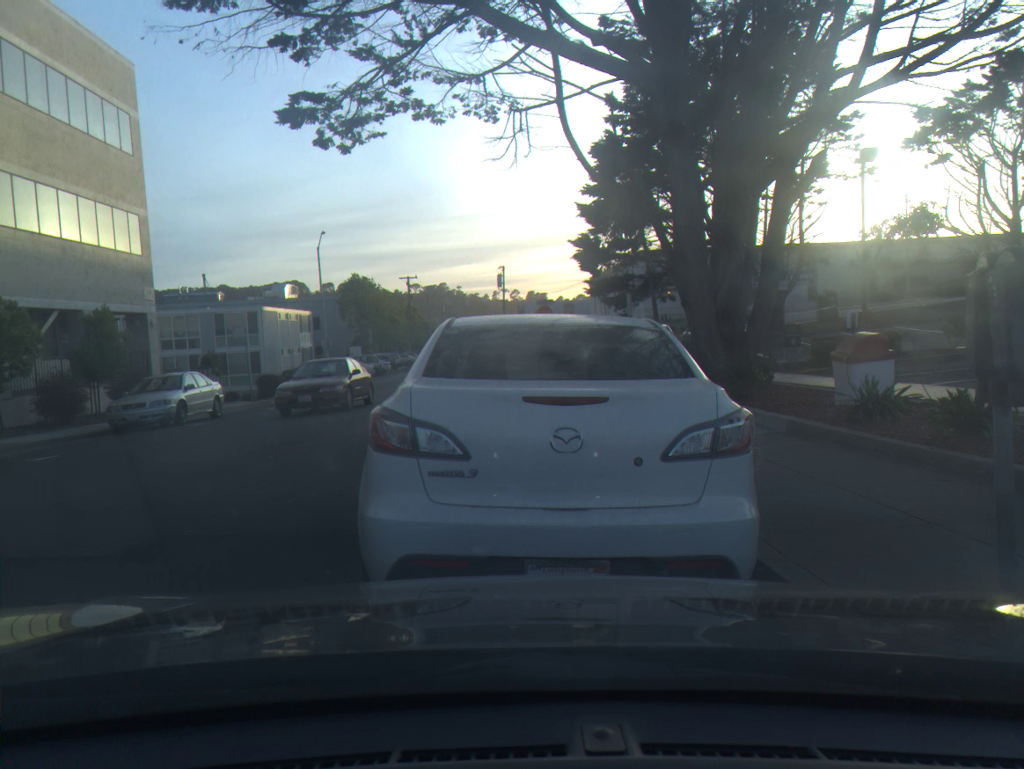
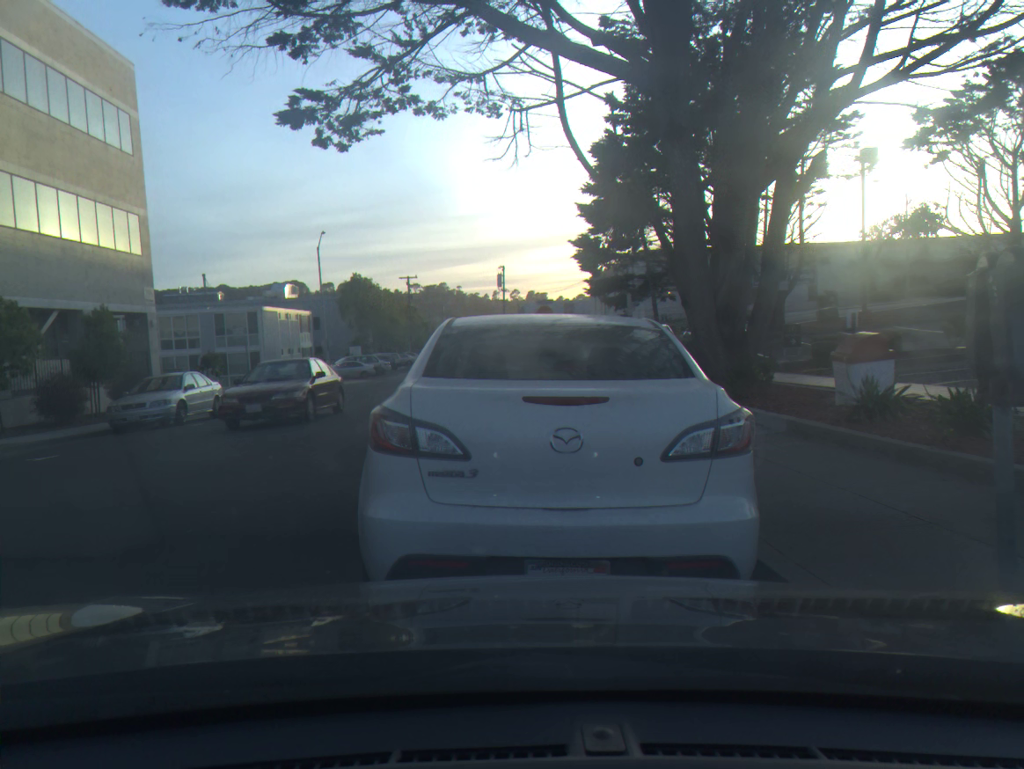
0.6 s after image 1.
(0.0, 0.0) m; 0°
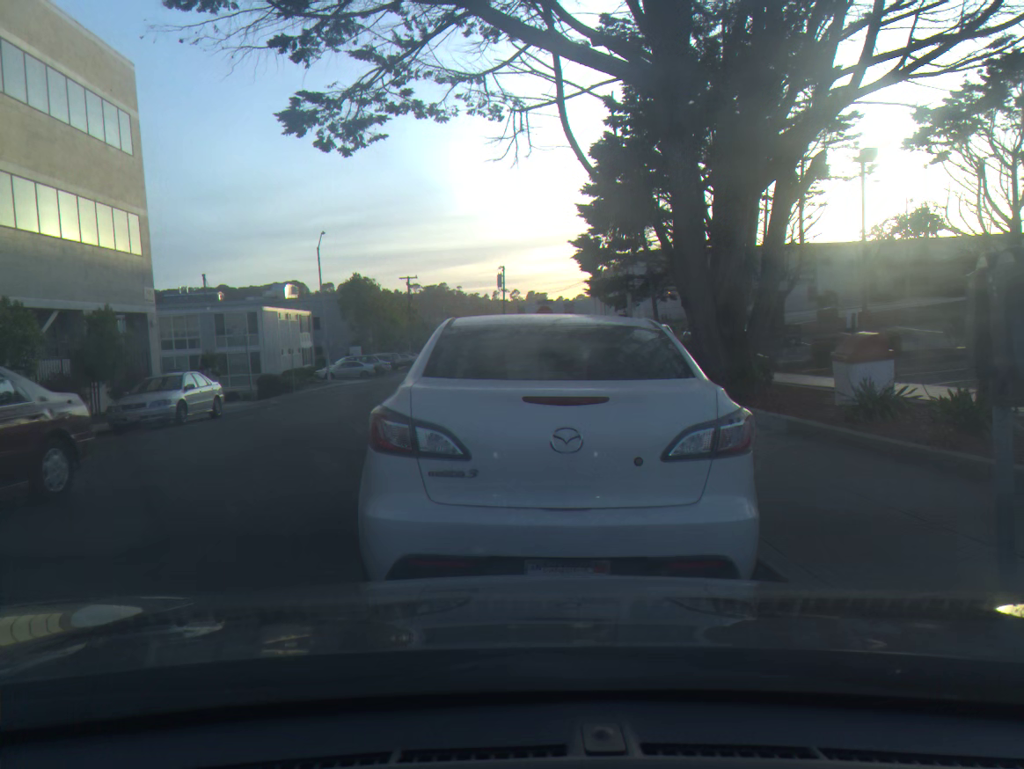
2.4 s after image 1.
(0.0, 0.0) m; 0°
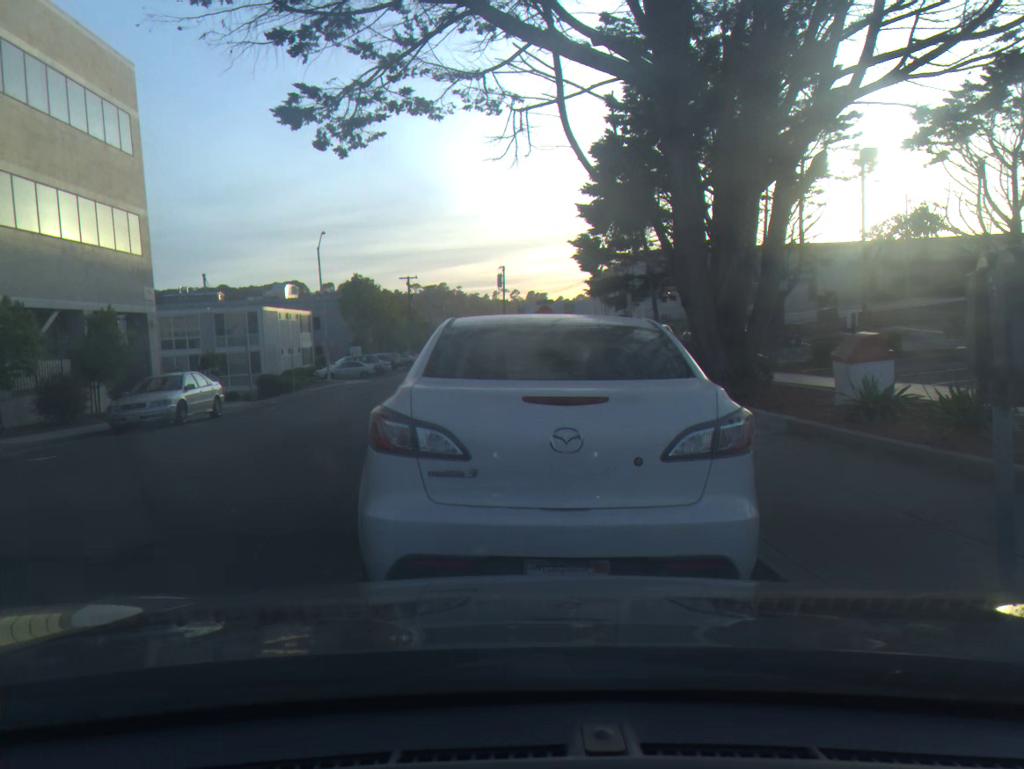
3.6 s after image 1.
(0.0, 0.0) m; 0°
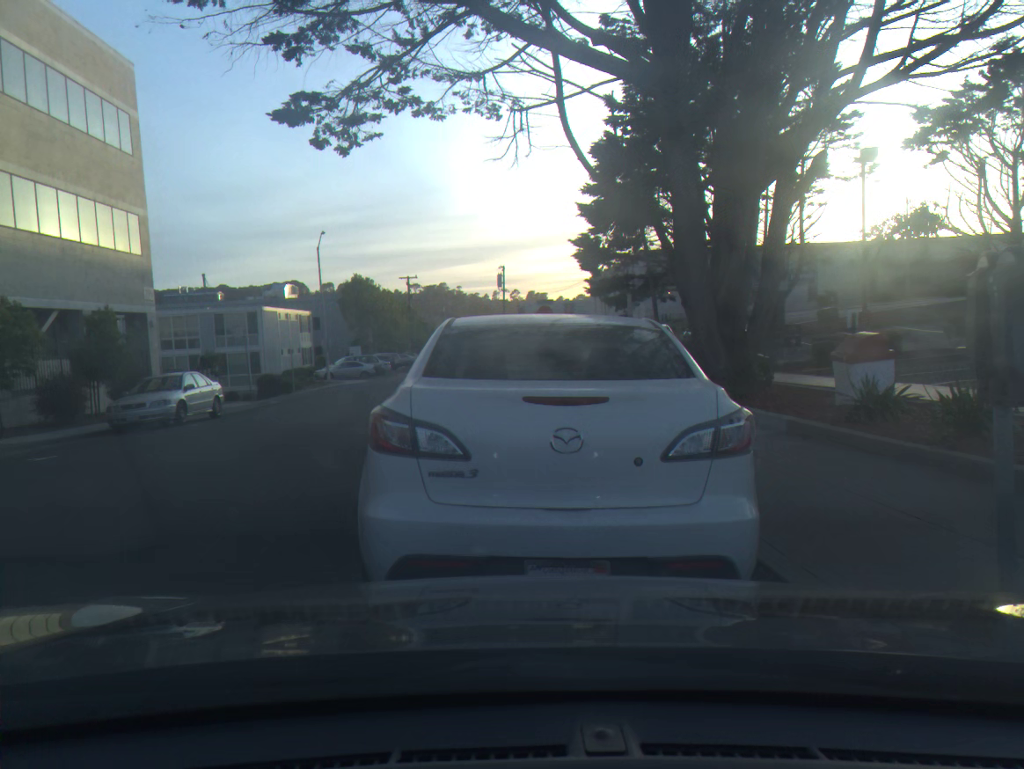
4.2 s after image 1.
(0.0, 0.0) m; 0°
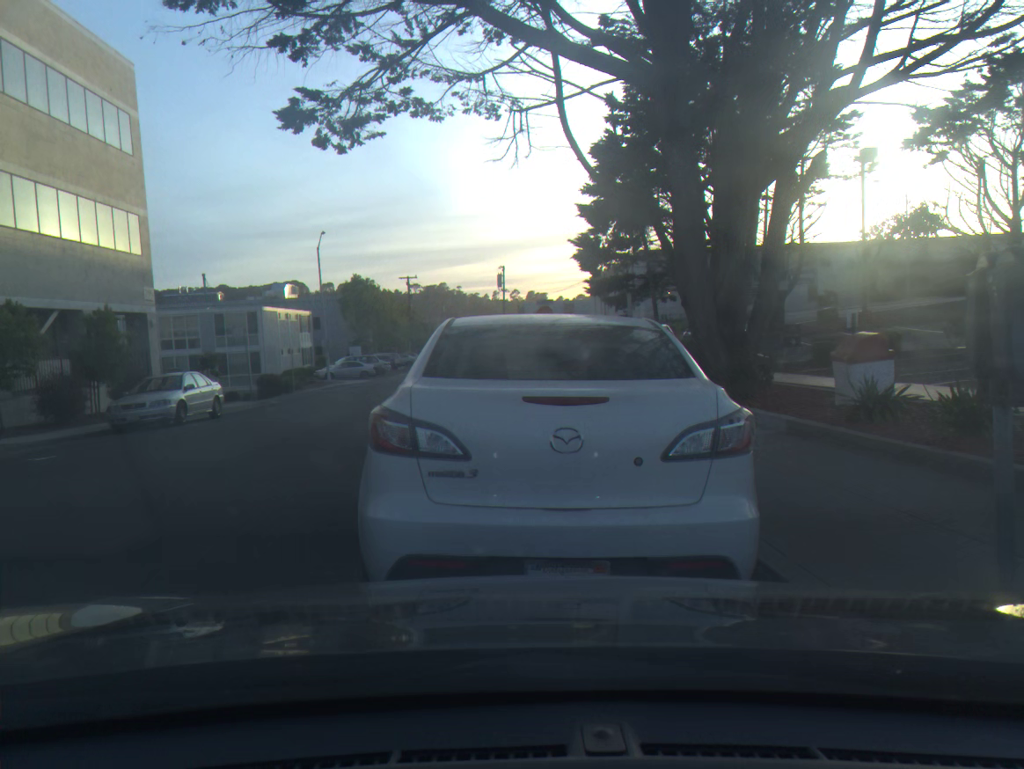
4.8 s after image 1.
(0.0, 0.0) m; 0°
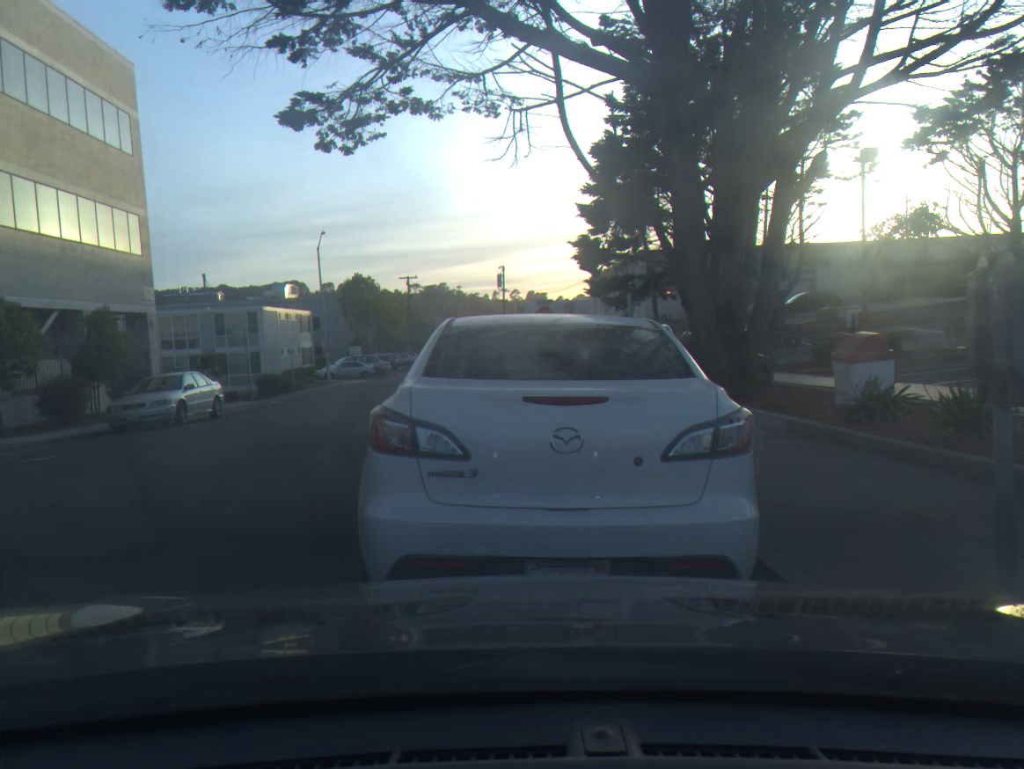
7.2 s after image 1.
(0.0, 0.0) m; 0°
